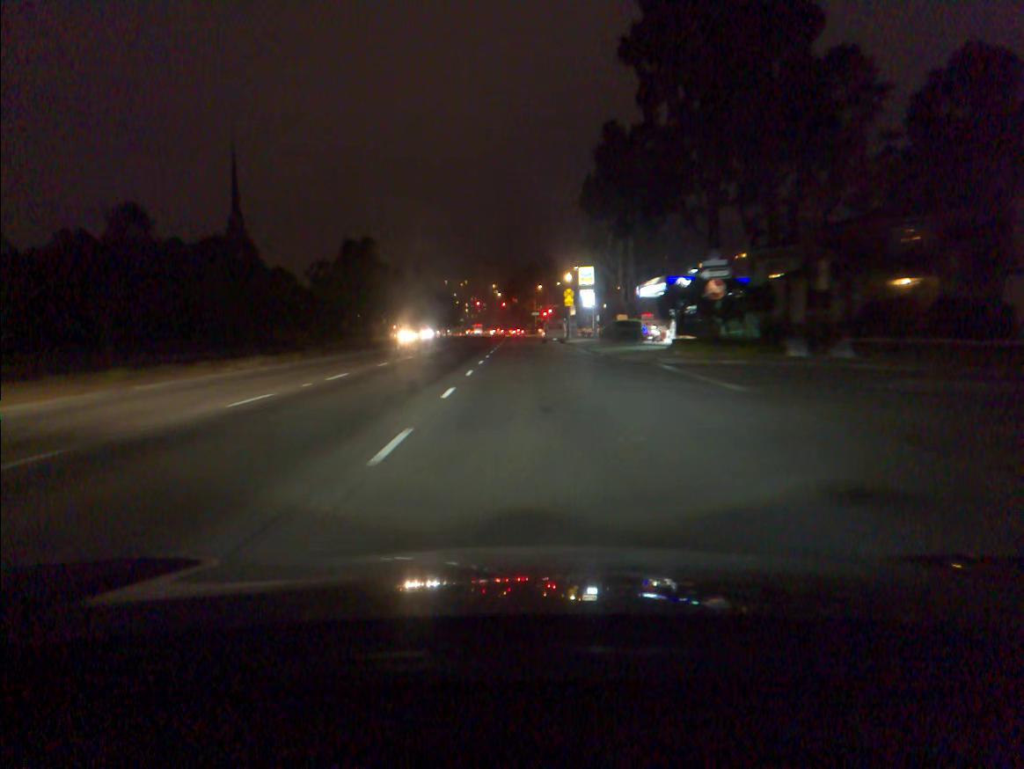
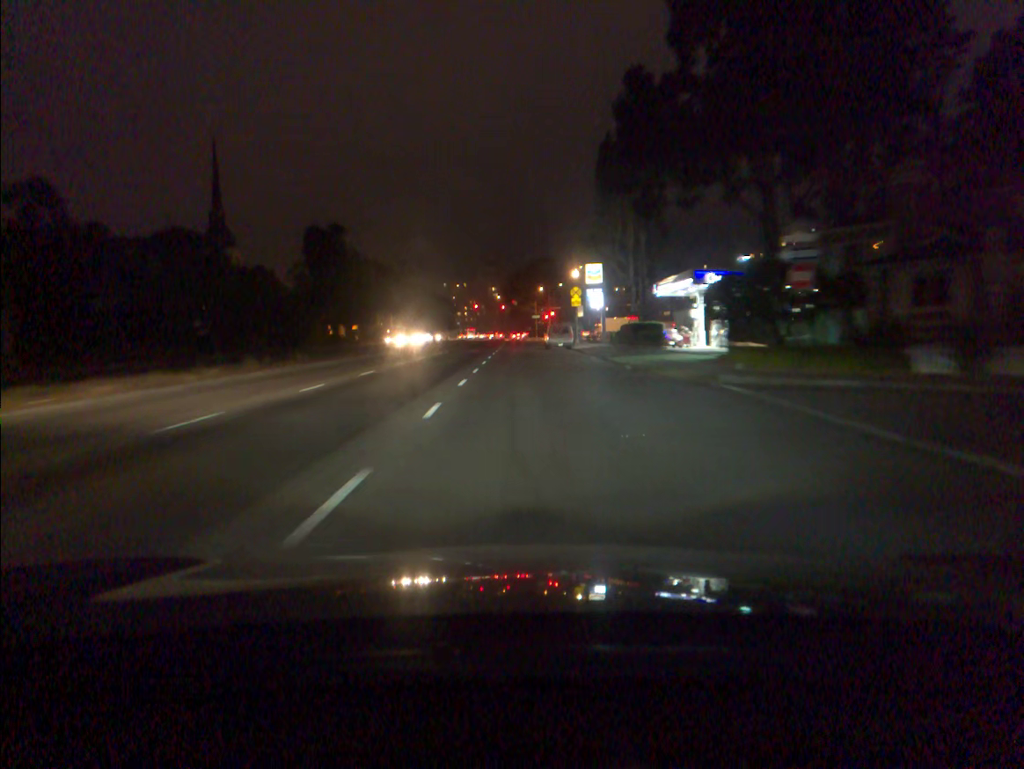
(0.0, +10.2) m; 0°
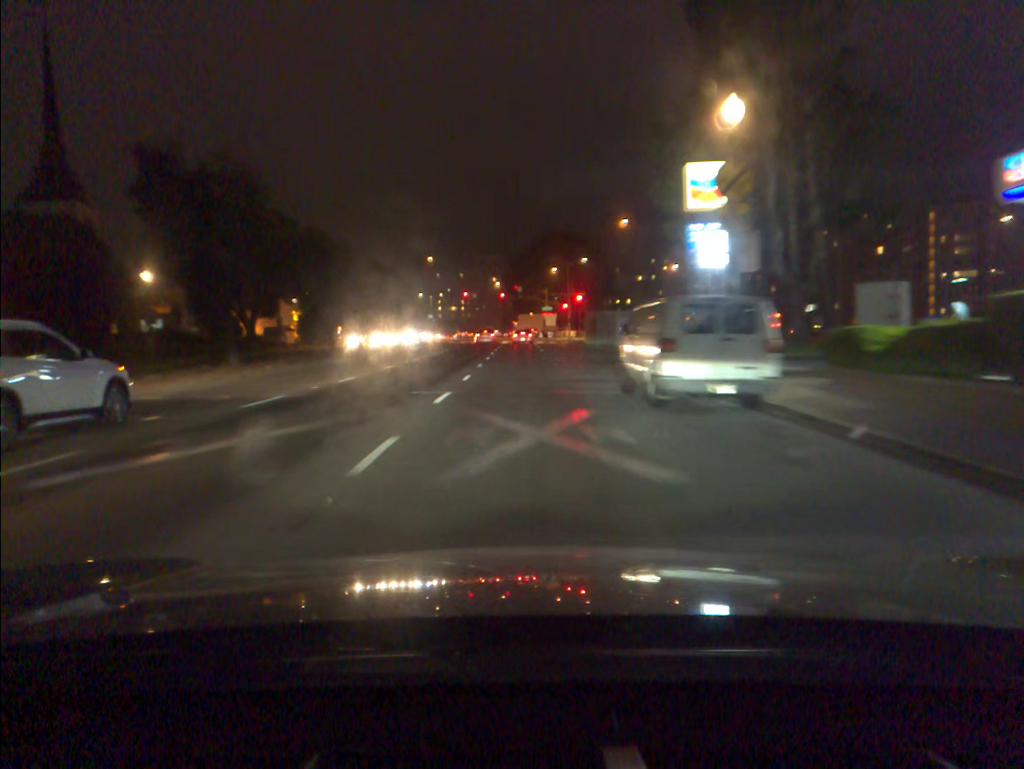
(-0.1, +48.2) m; -1°
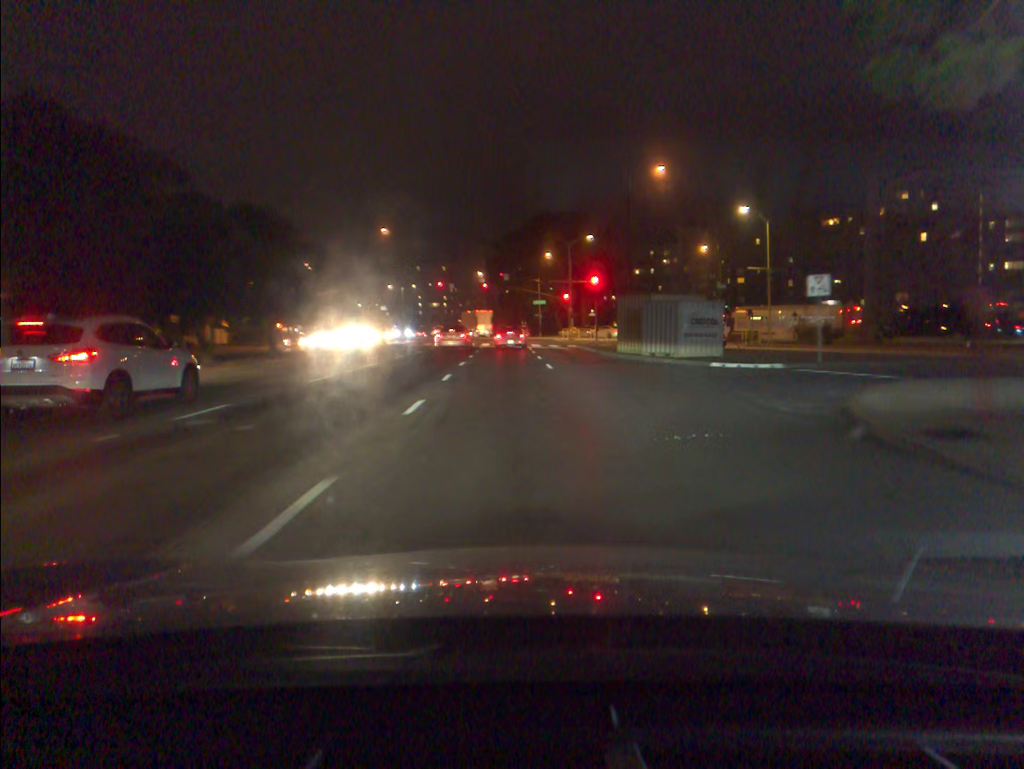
(0.0, +25.4) m; +1°
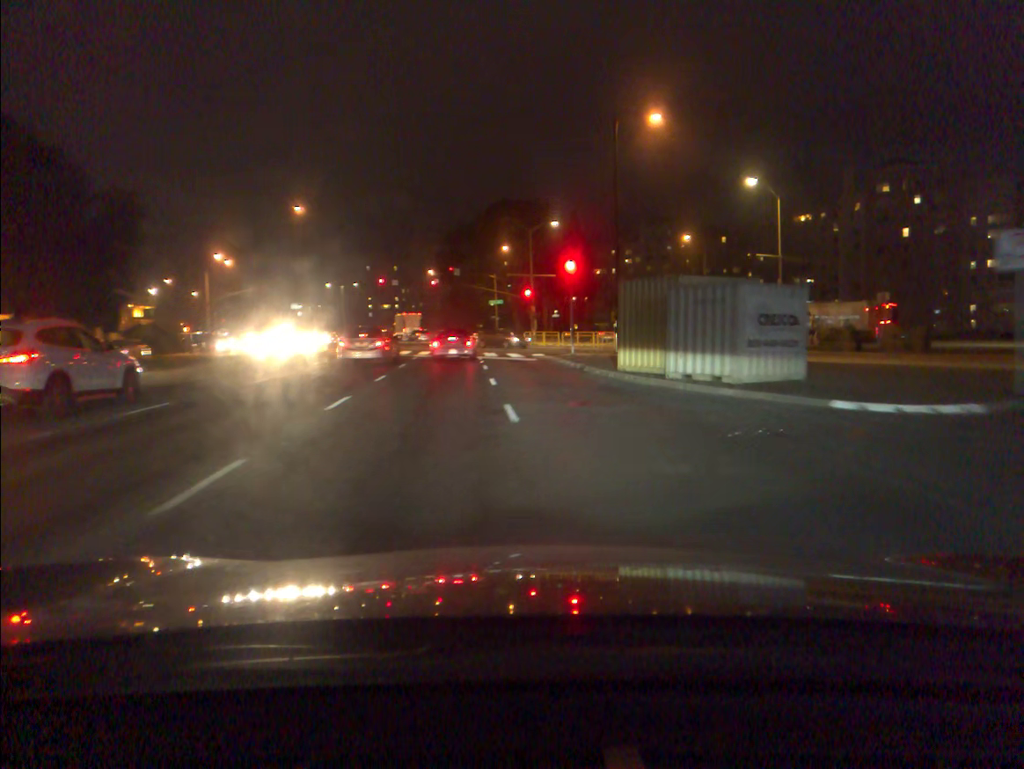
(+0.4, +14.1) m; +3°
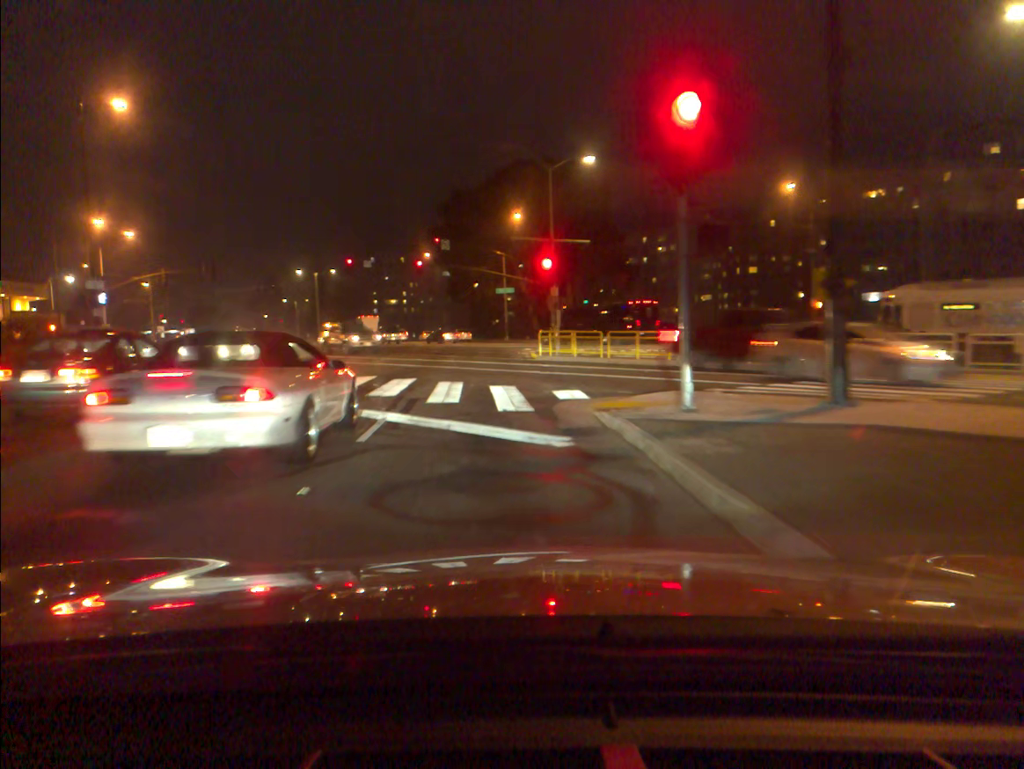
(+0.2, +25.8) m; -3°
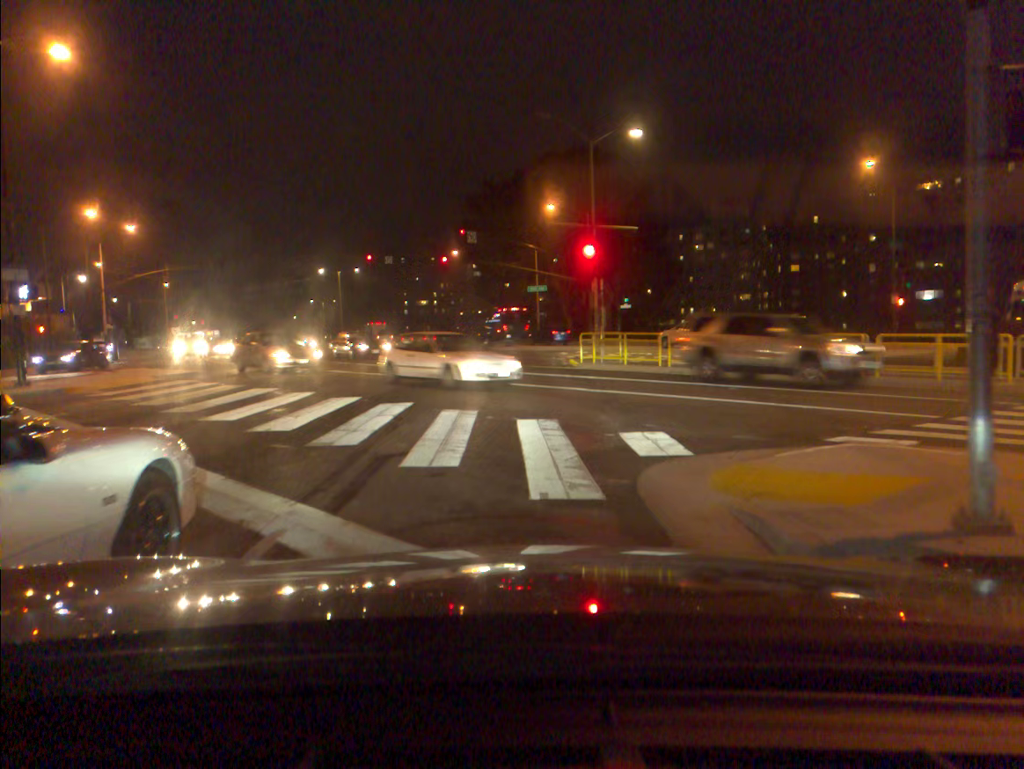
(-0.1, +6.6) m; -1°
